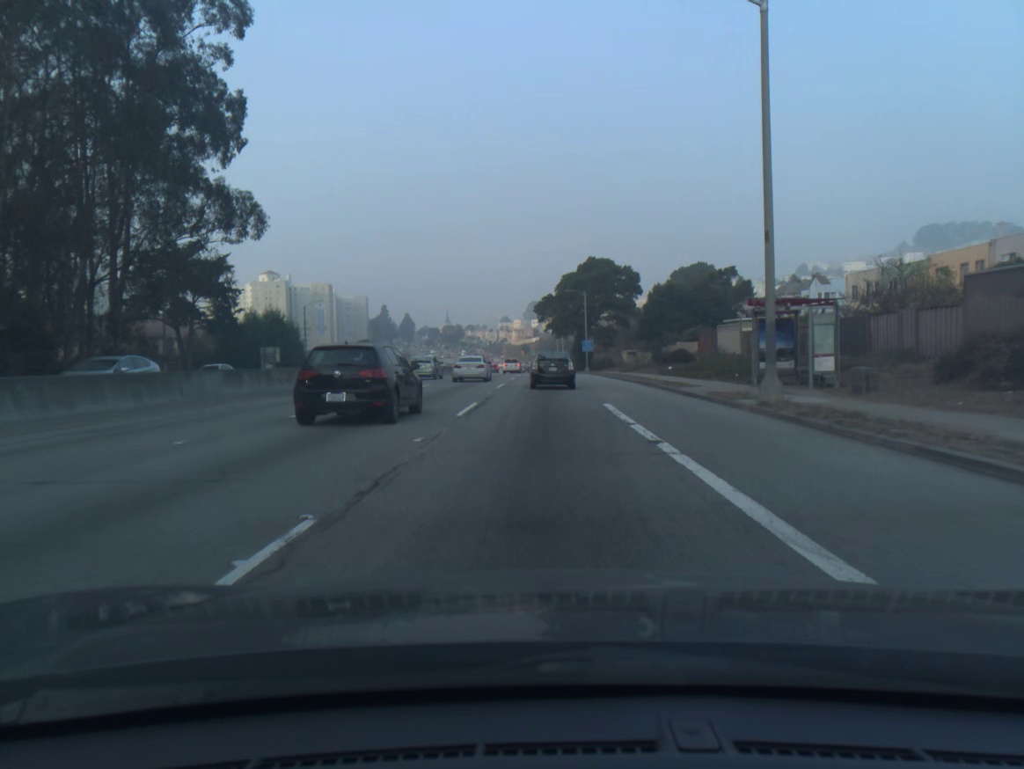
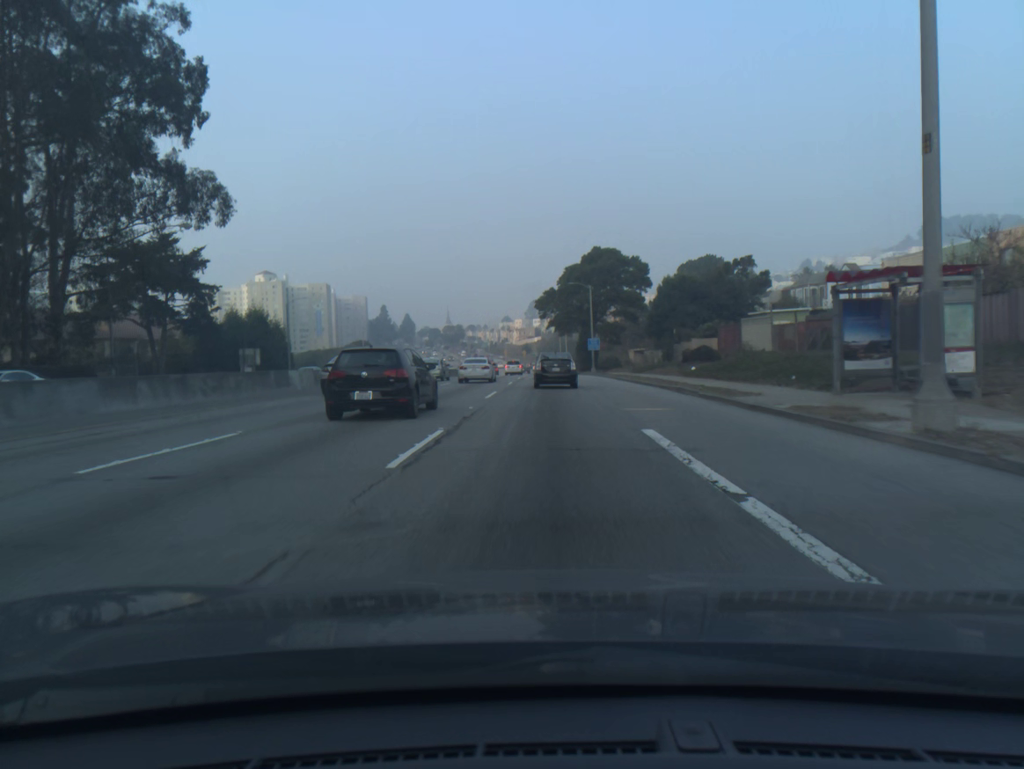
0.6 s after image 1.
(0.0, +7.4) m; 0°
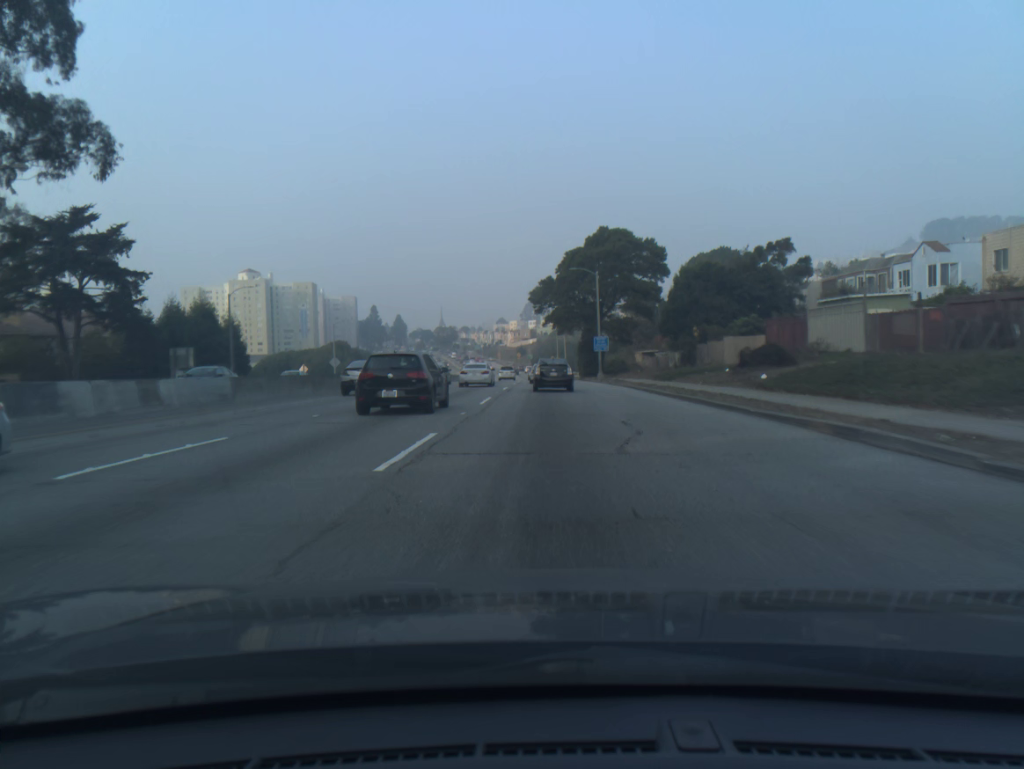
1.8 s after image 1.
(0.0, +15.2) m; 0°
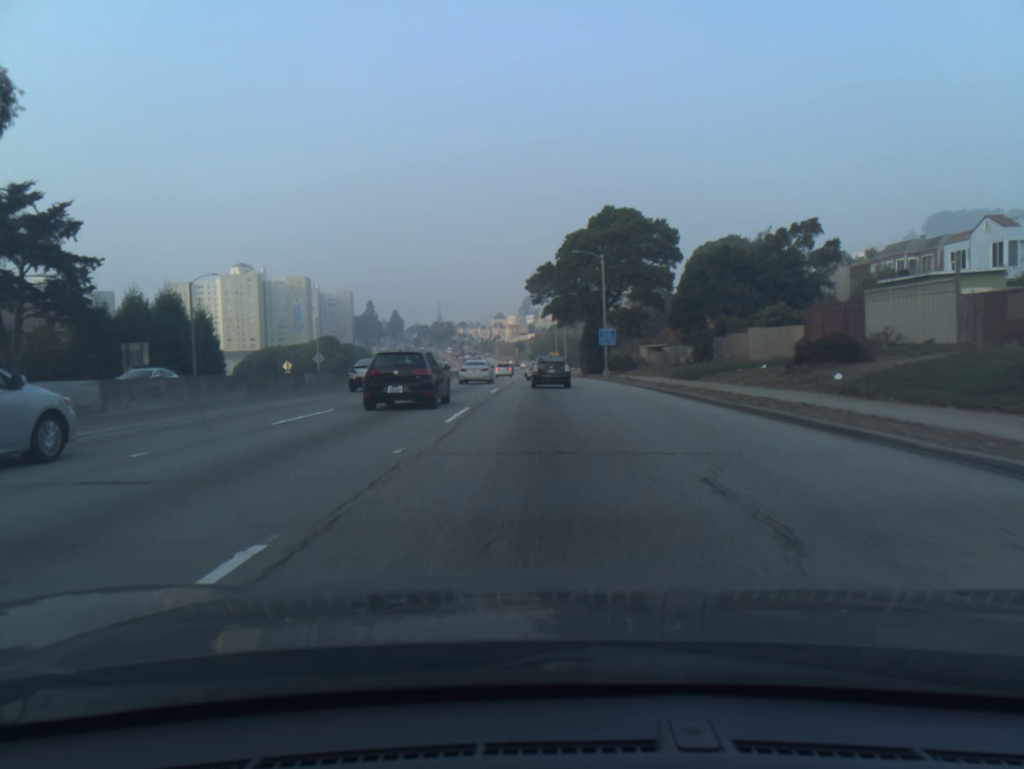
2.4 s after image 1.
(0.0, +7.9) m; 0°
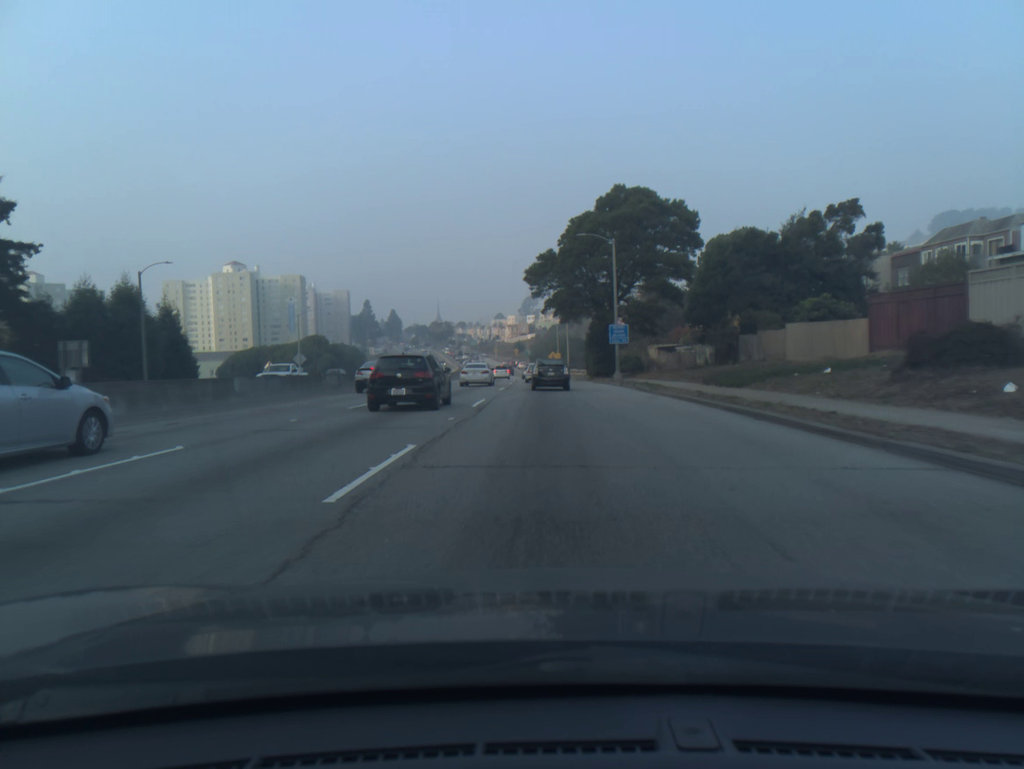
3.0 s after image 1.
(0.0, +8.2) m; 0°
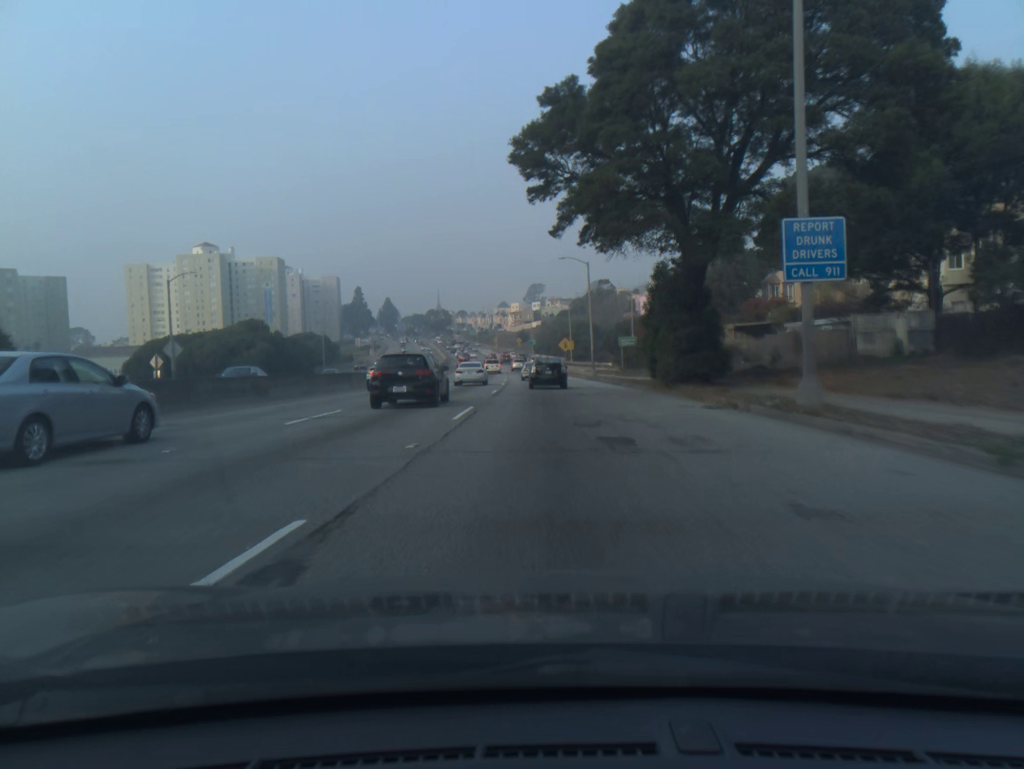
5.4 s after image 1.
(-0.1, +35.2) m; 0°
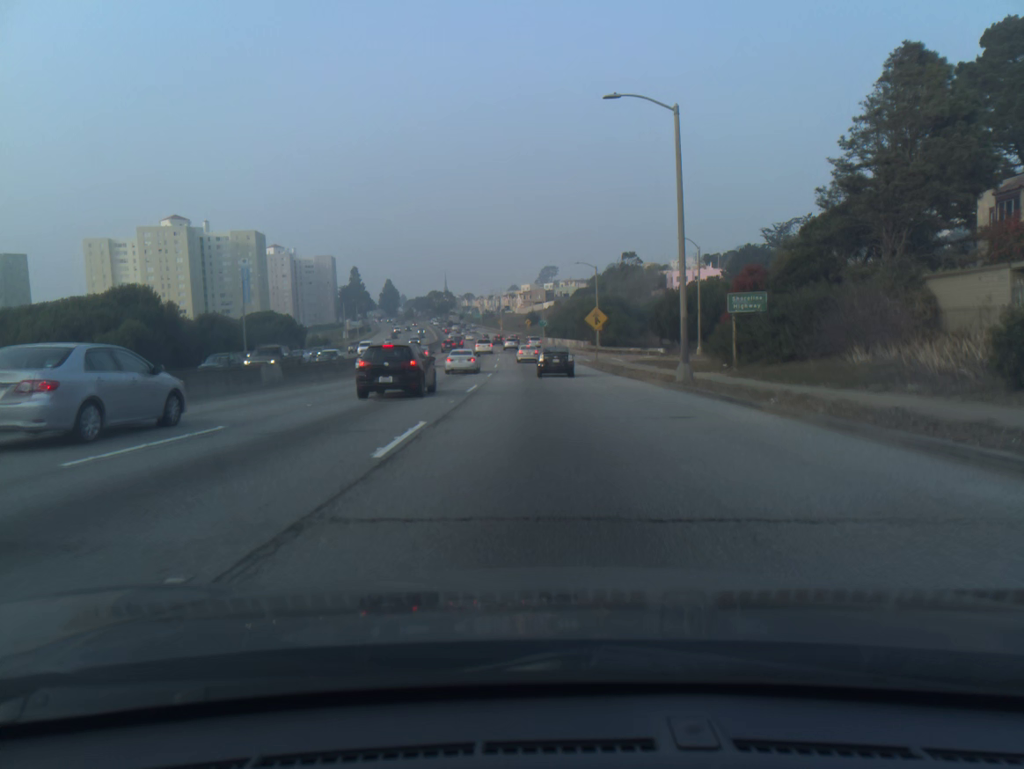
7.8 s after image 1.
(-0.2, +36.6) m; -1°
